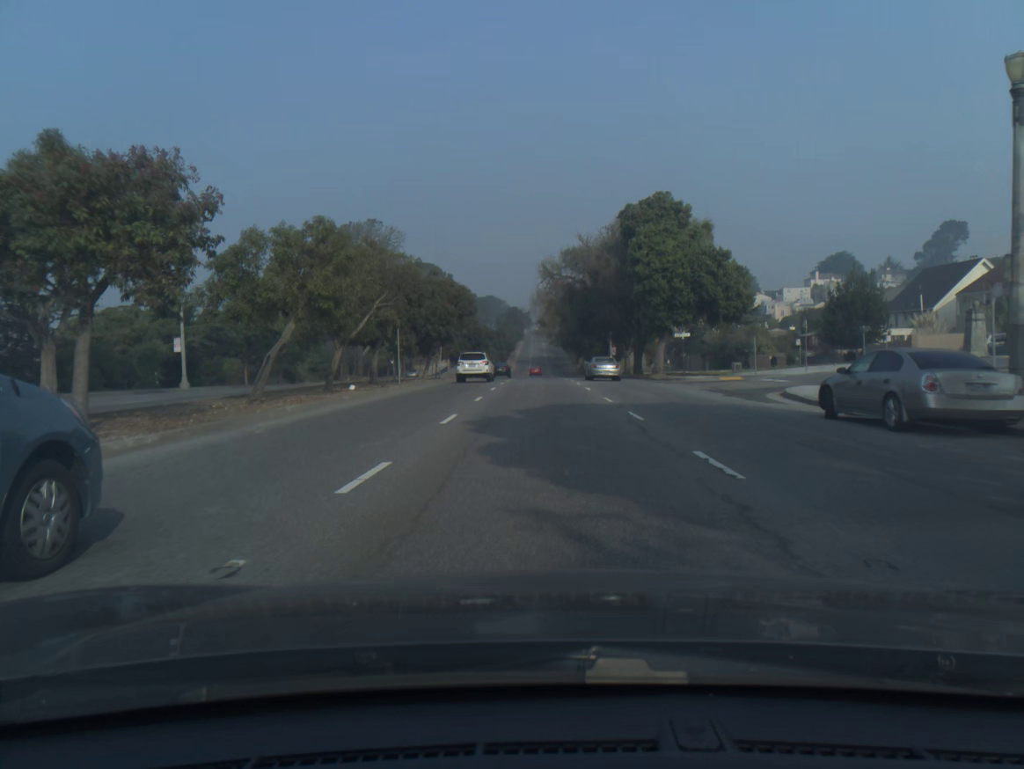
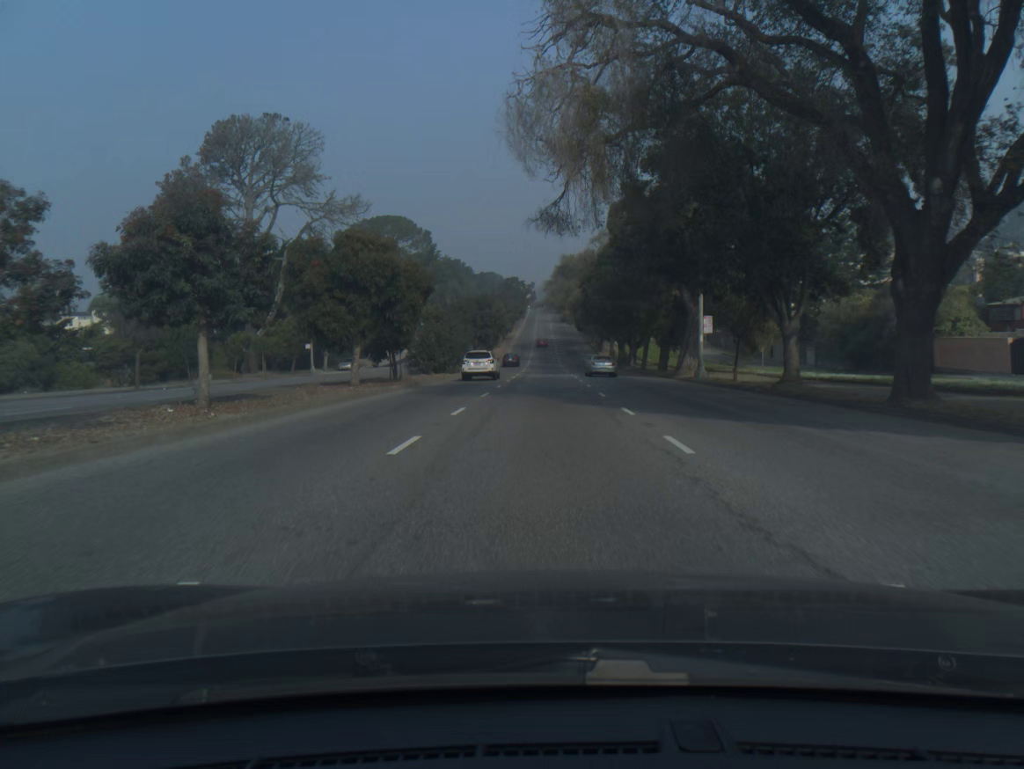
(-0.1, +48.7) m; 0°
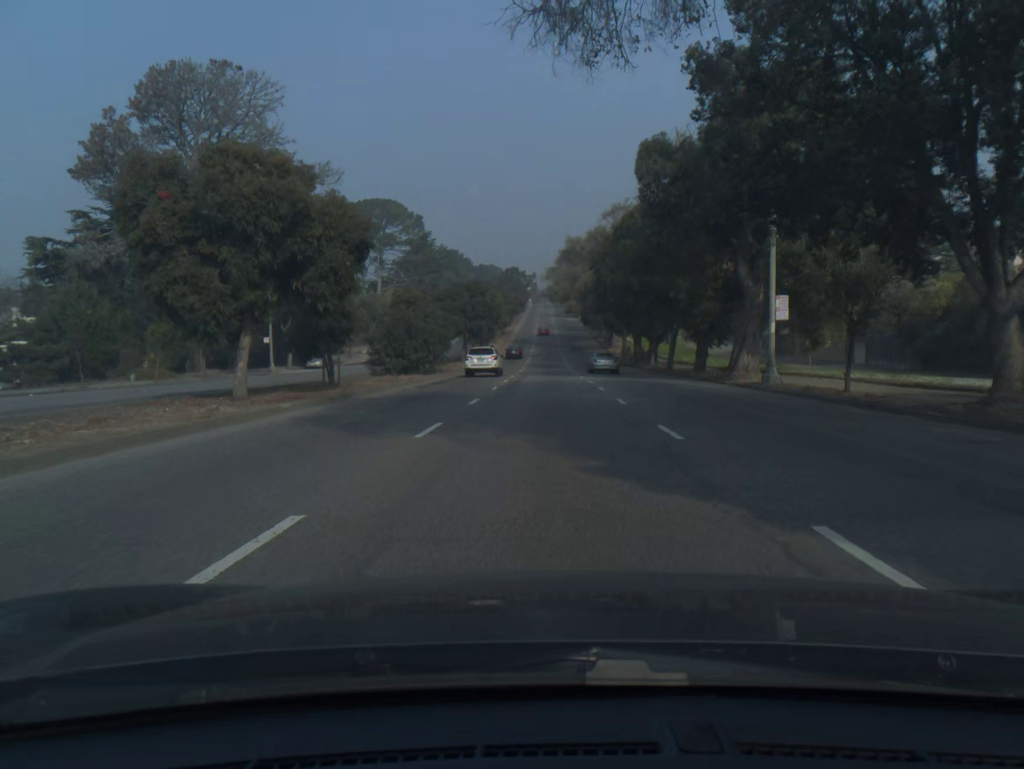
(0.0, +12.5) m; 0°
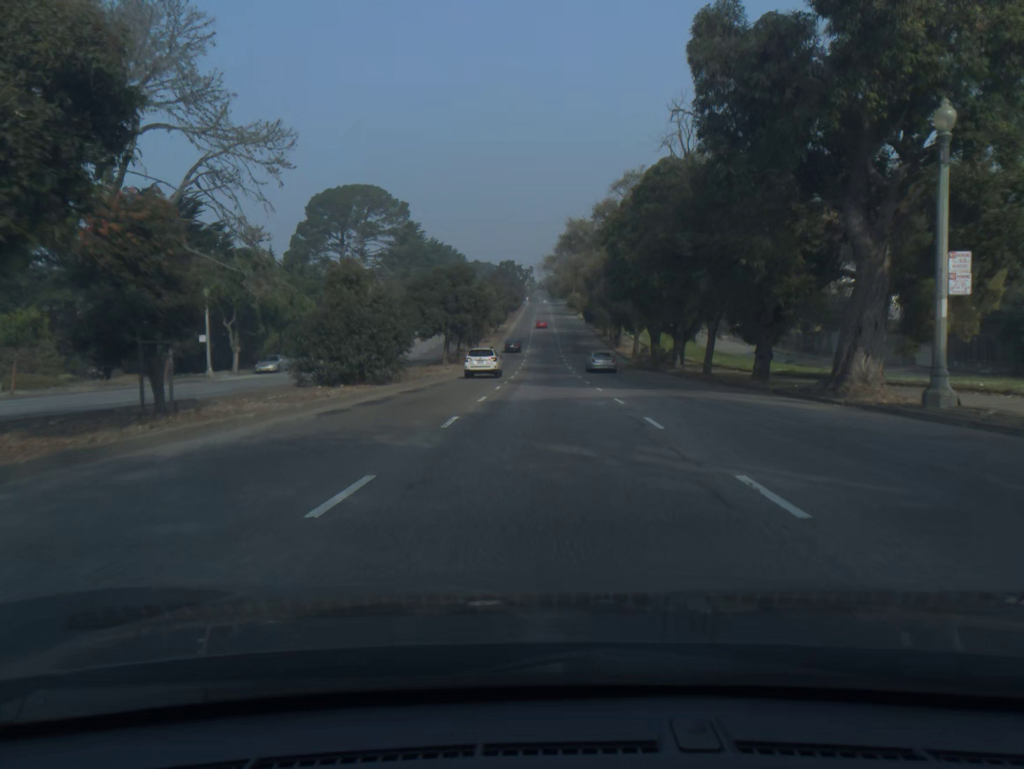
(0.0, +12.6) m; 0°
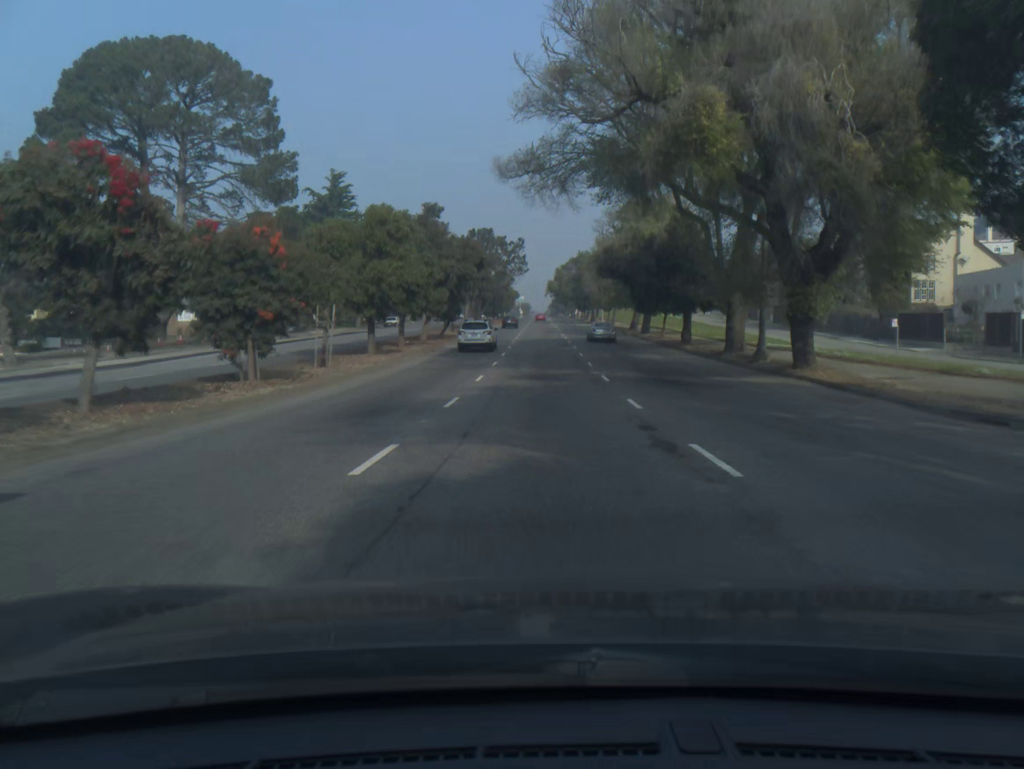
(+0.2, +63.4) m; 0°
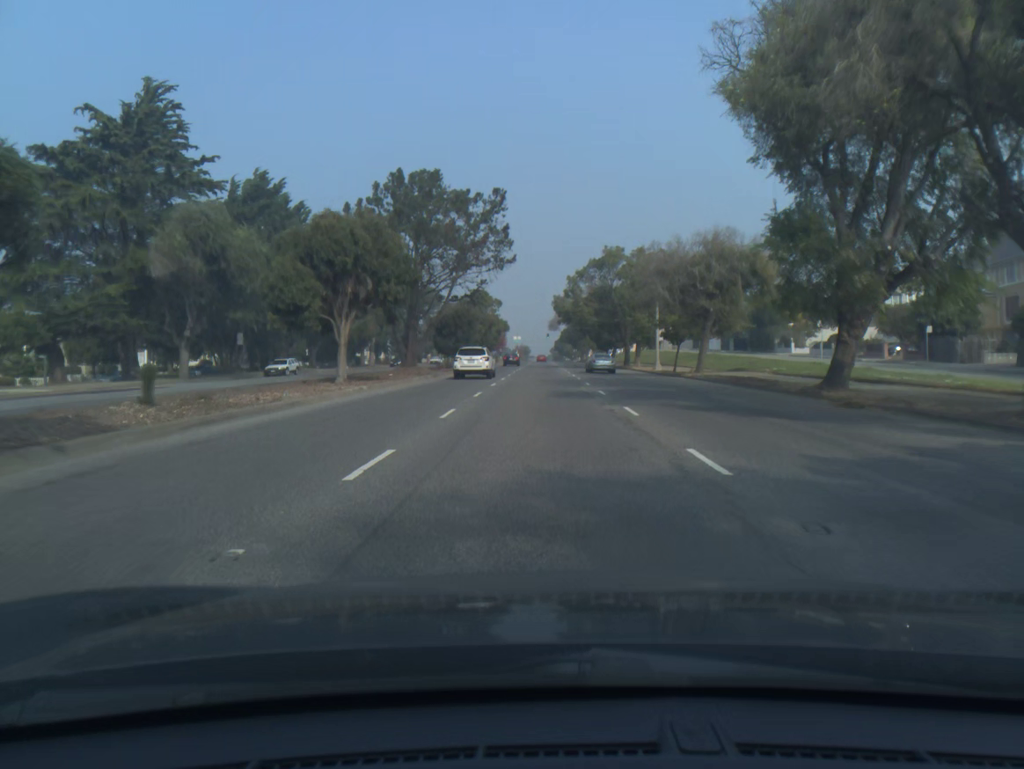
(0.0, +50.5) m; 0°
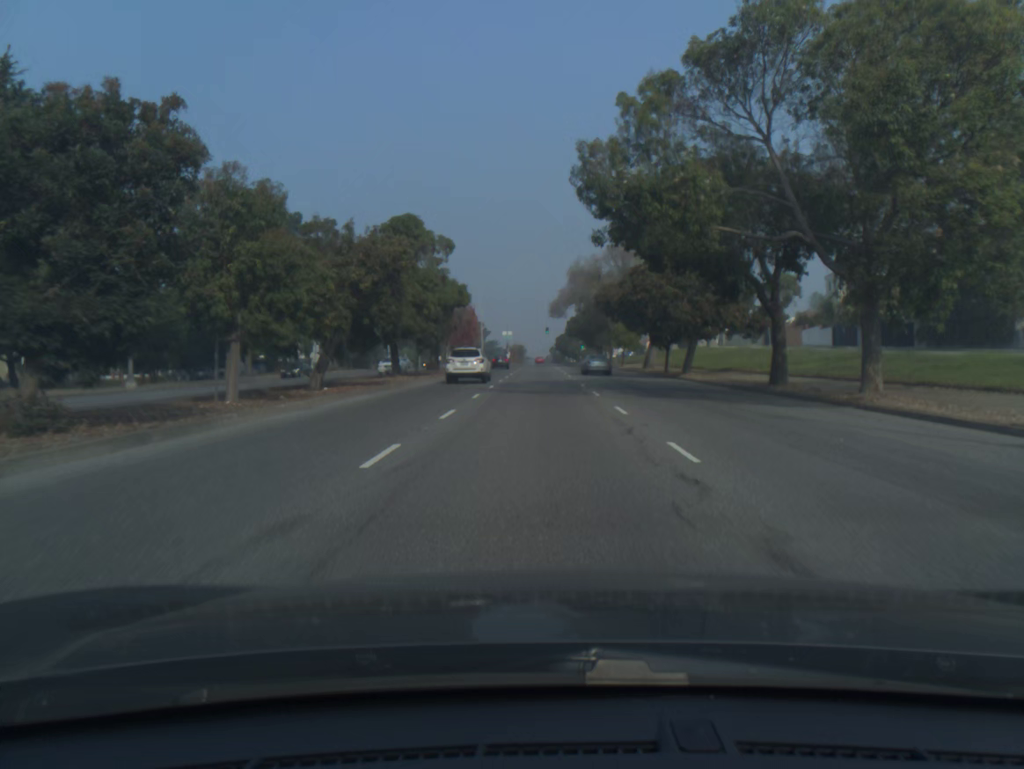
(0.0, +49.8) m; 0°
